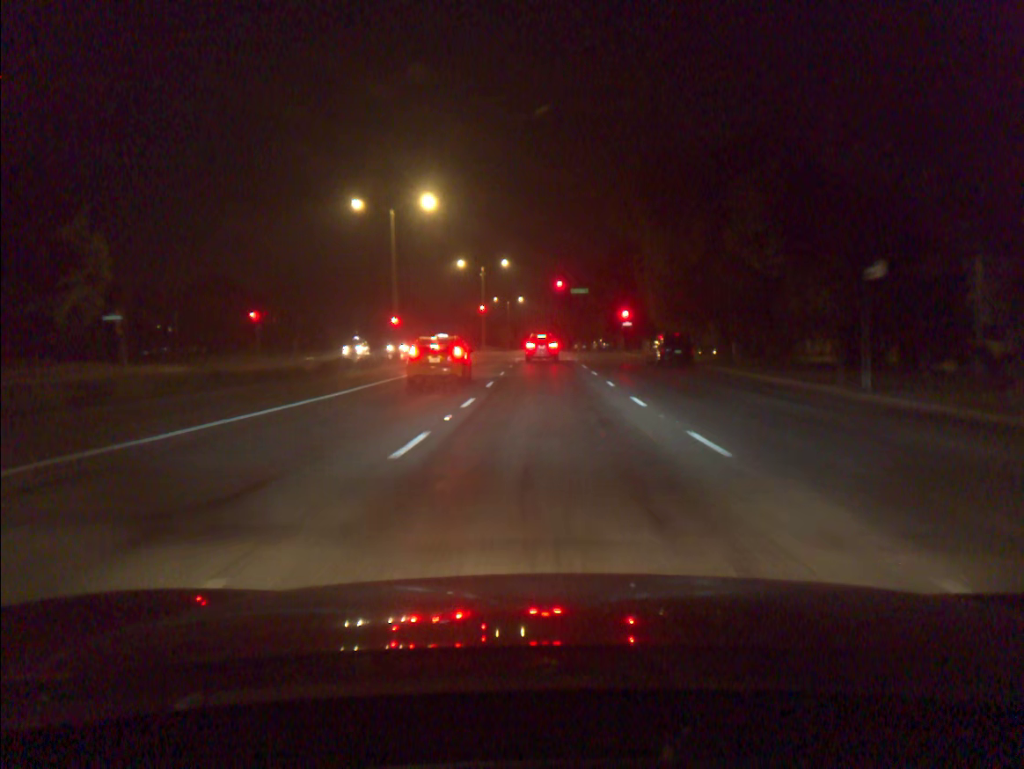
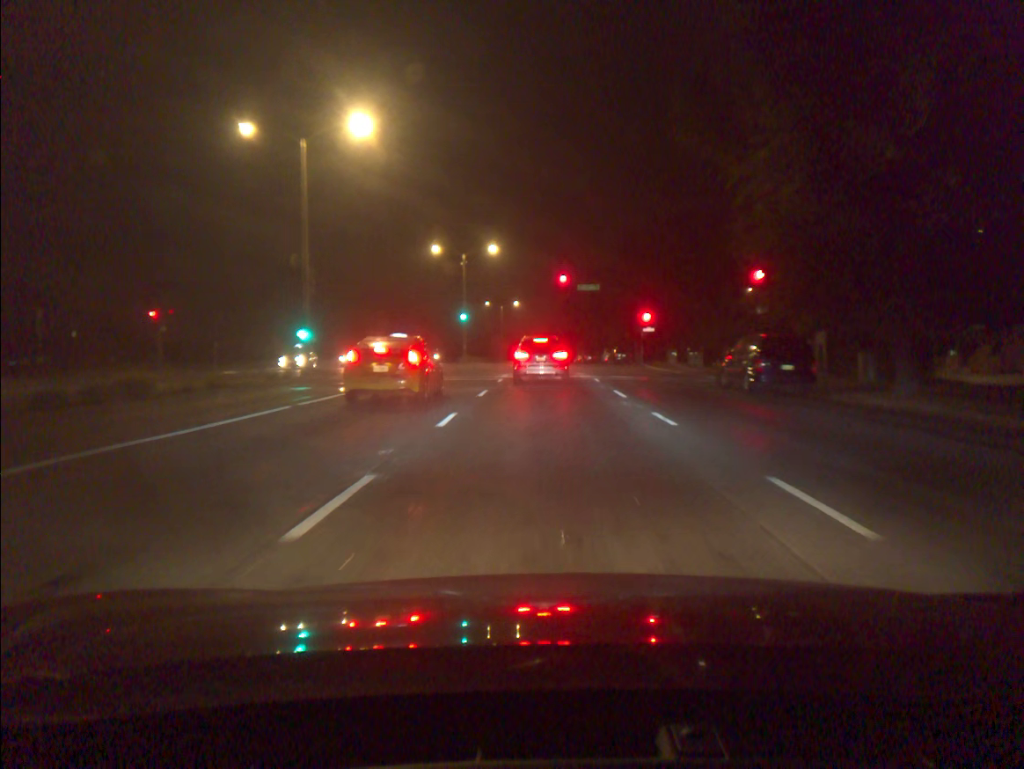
(0.0, +18.3) m; 0°
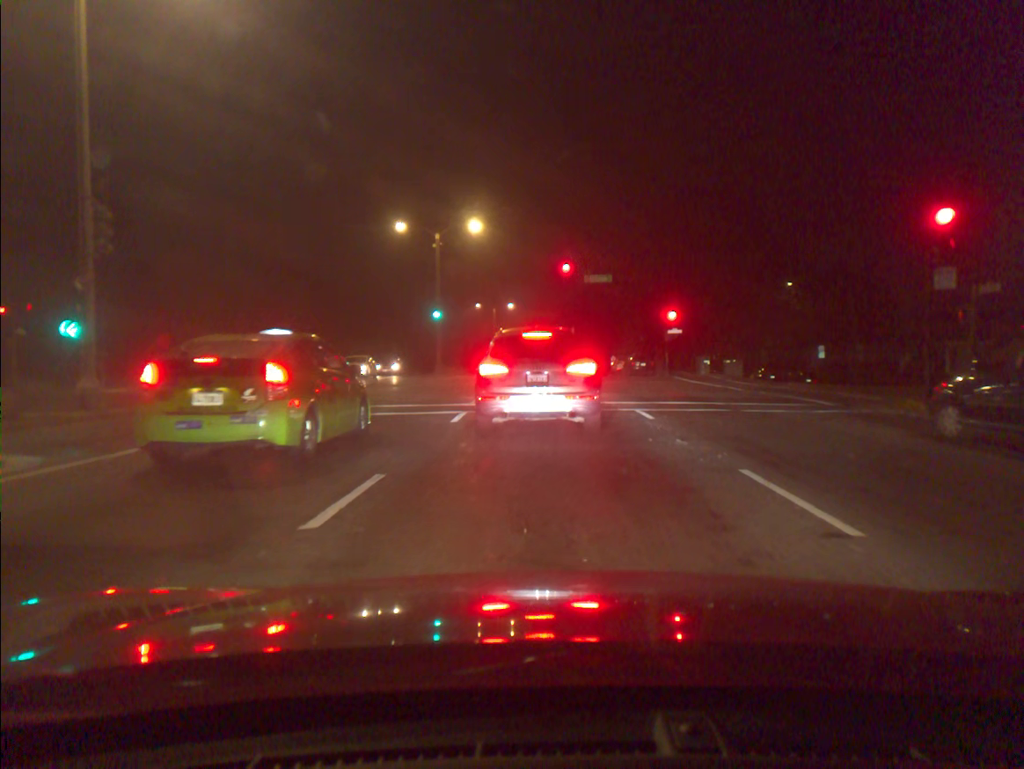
(0.0, +14.7) m; 0°
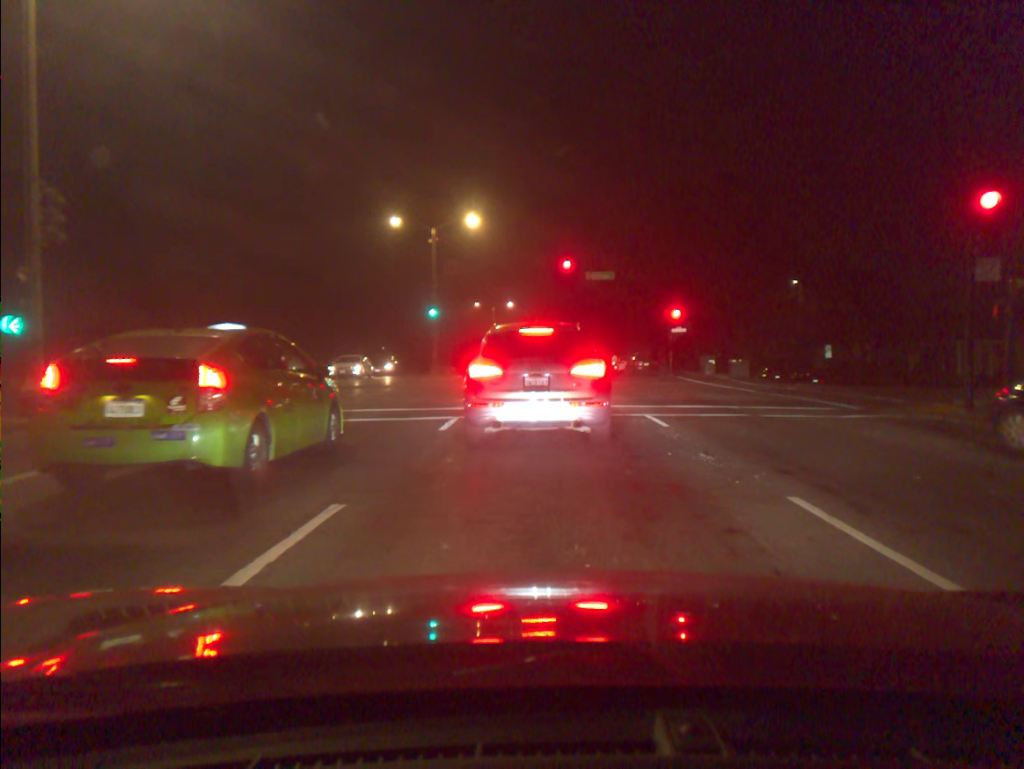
(0.0, +1.6) m; 0°
